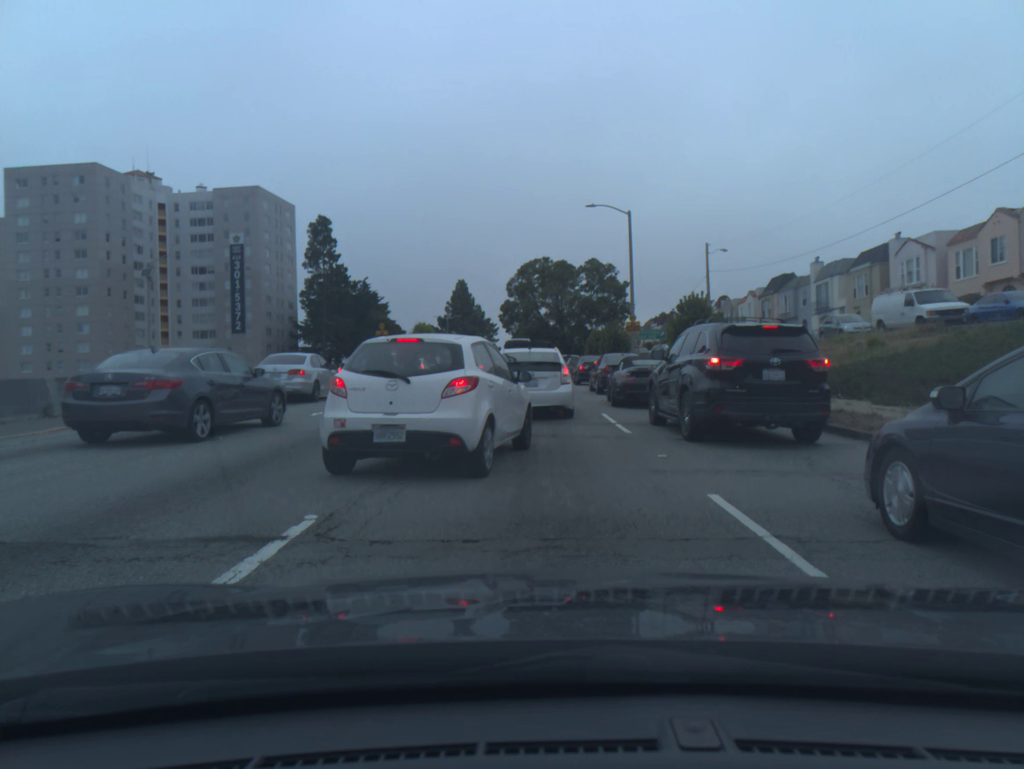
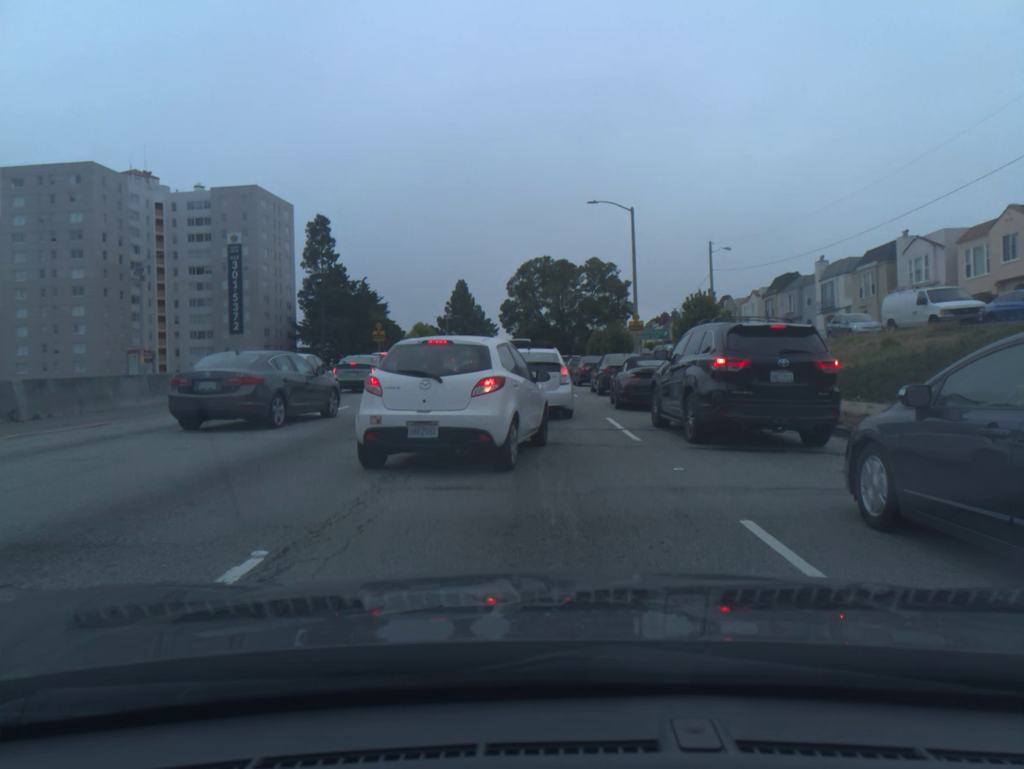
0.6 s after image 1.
(0.0, +1.1) m; 0°
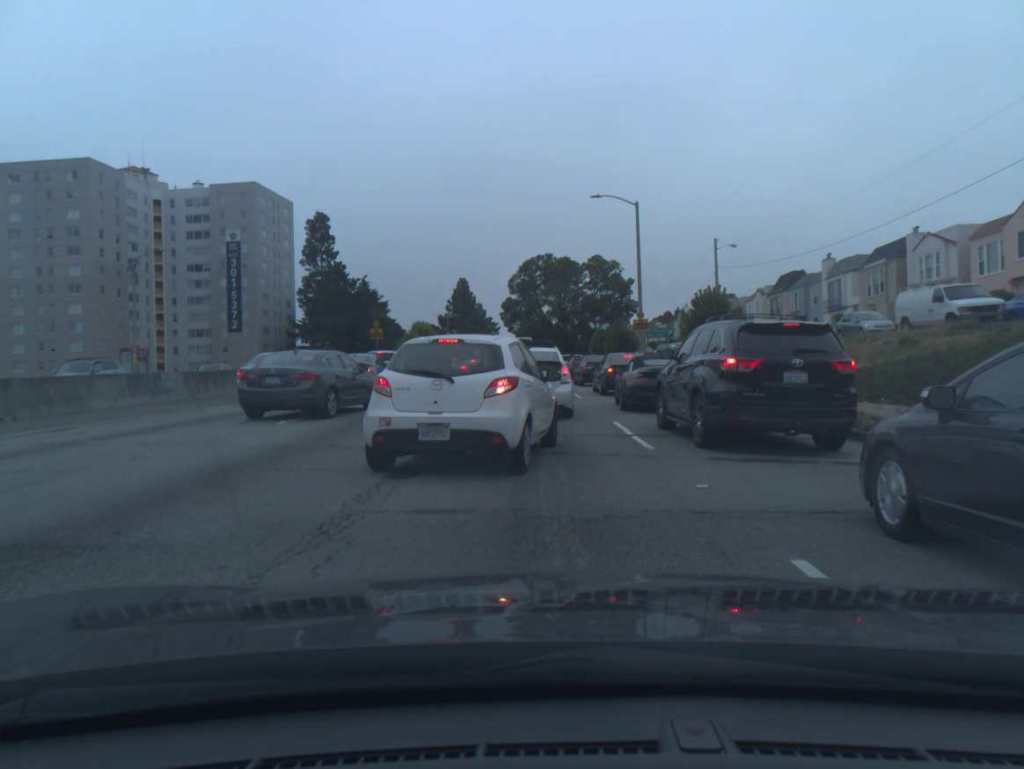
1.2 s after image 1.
(0.0, +1.1) m; 0°
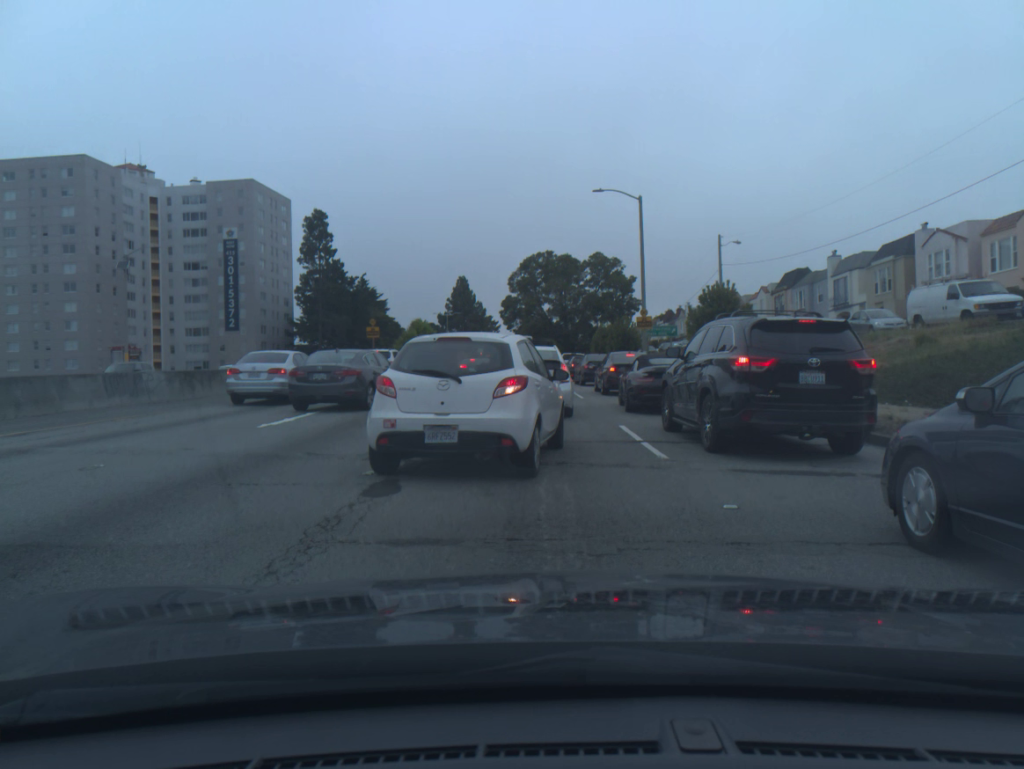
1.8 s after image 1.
(0.0, +1.0) m; -1°
